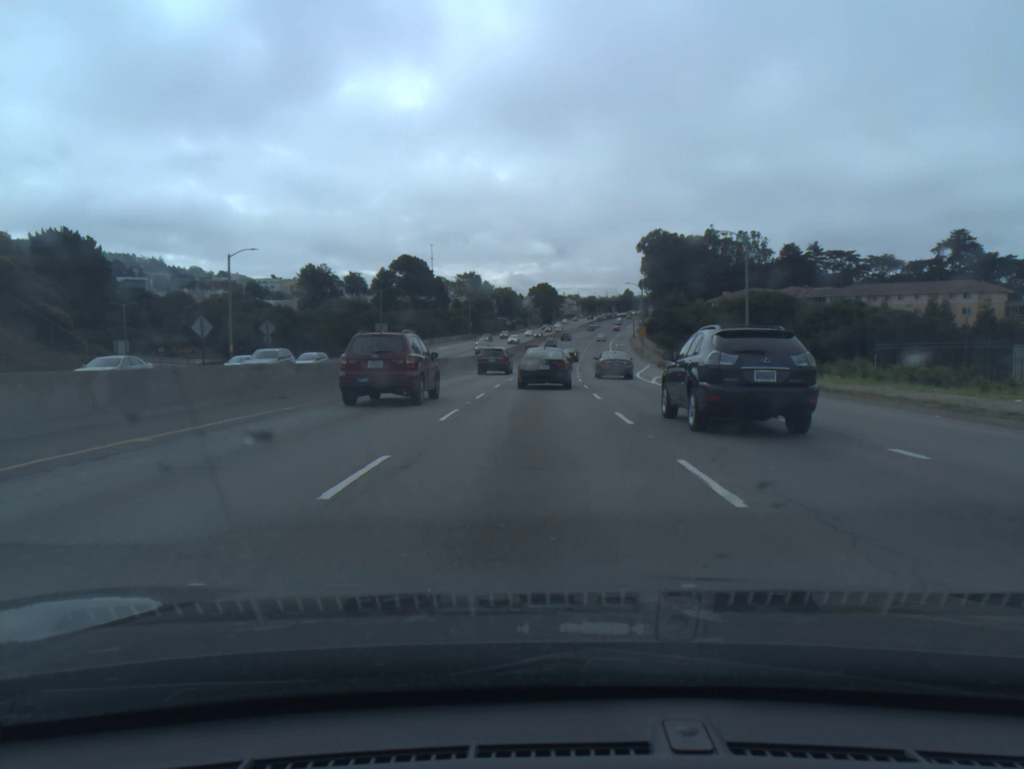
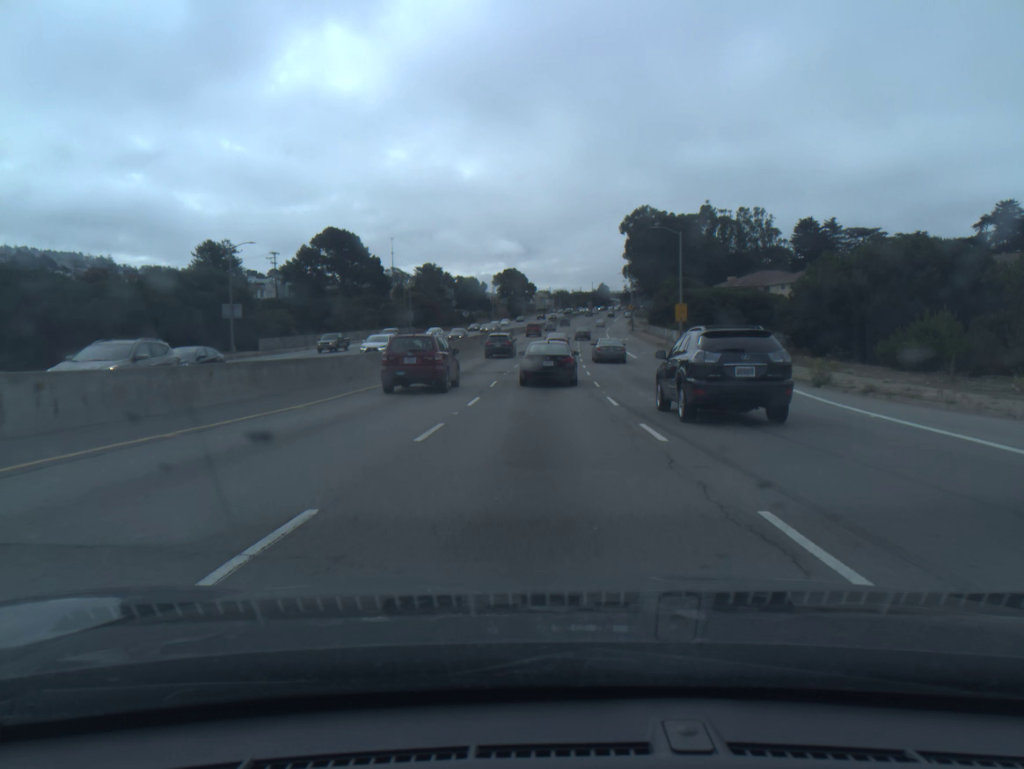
(+0.9, +47.5) m; +2°
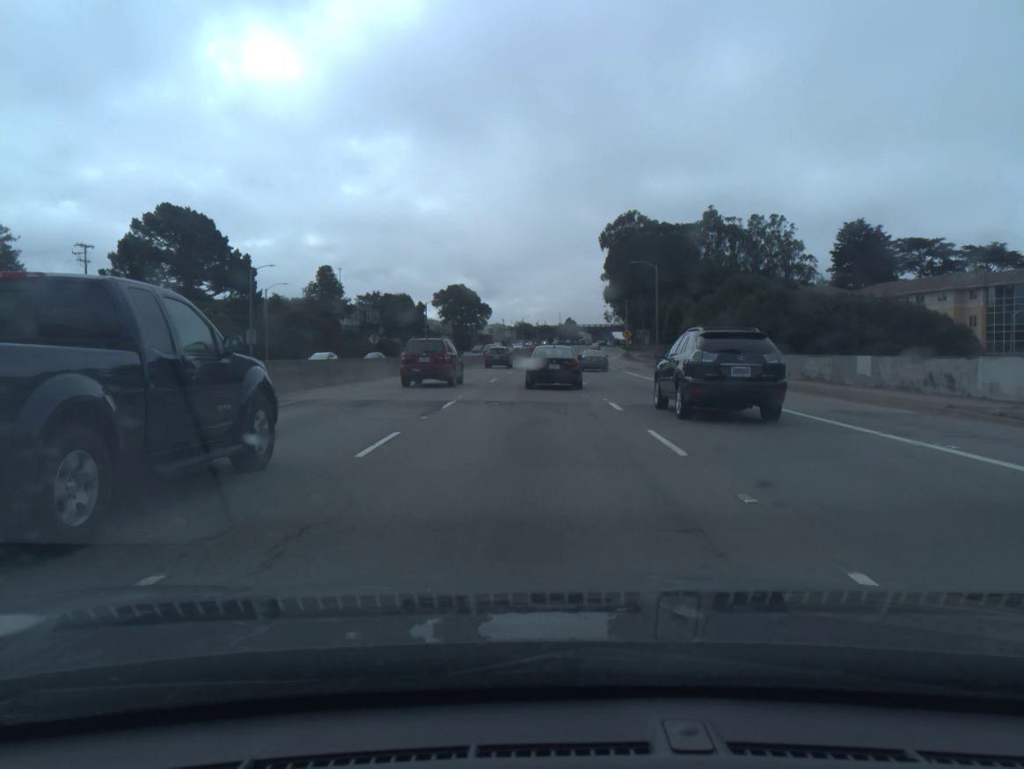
(+1.5, +60.5) m; +3°
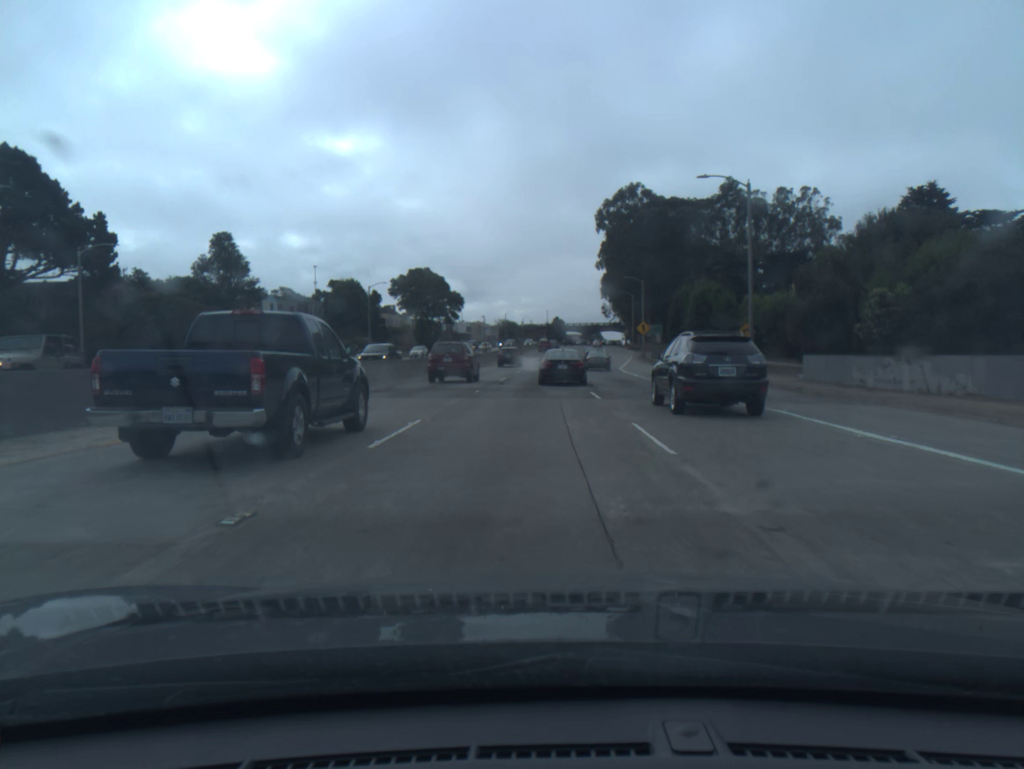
(+0.4, +35.4) m; +1°
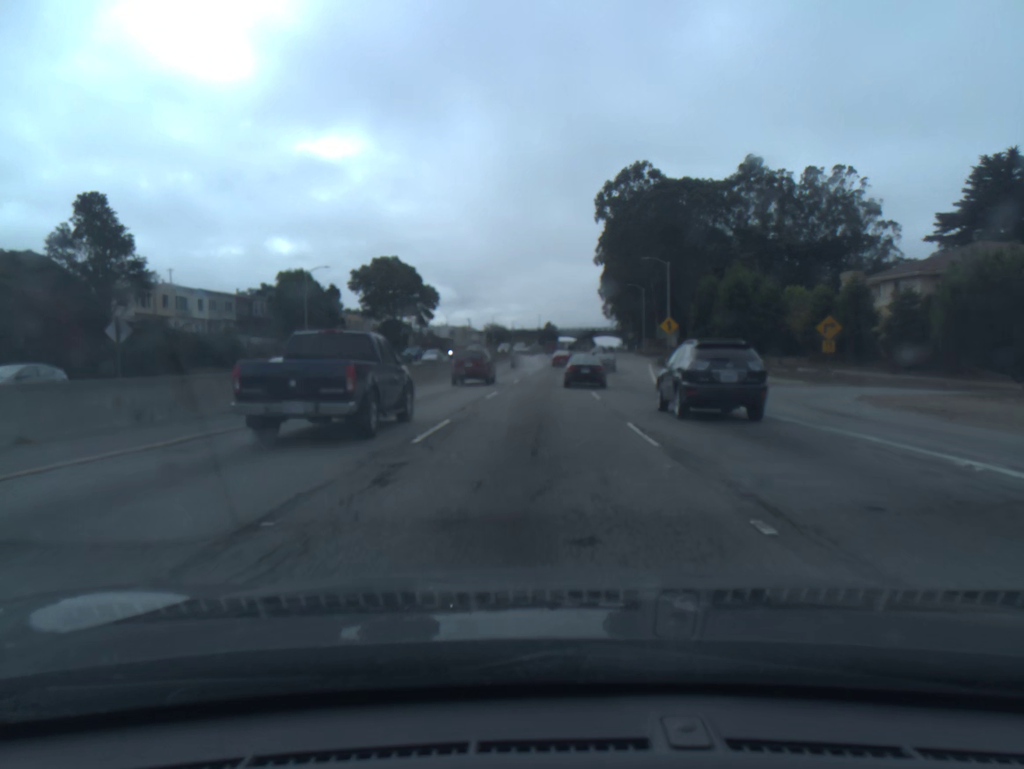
(+0.1, +23.6) m; +1°
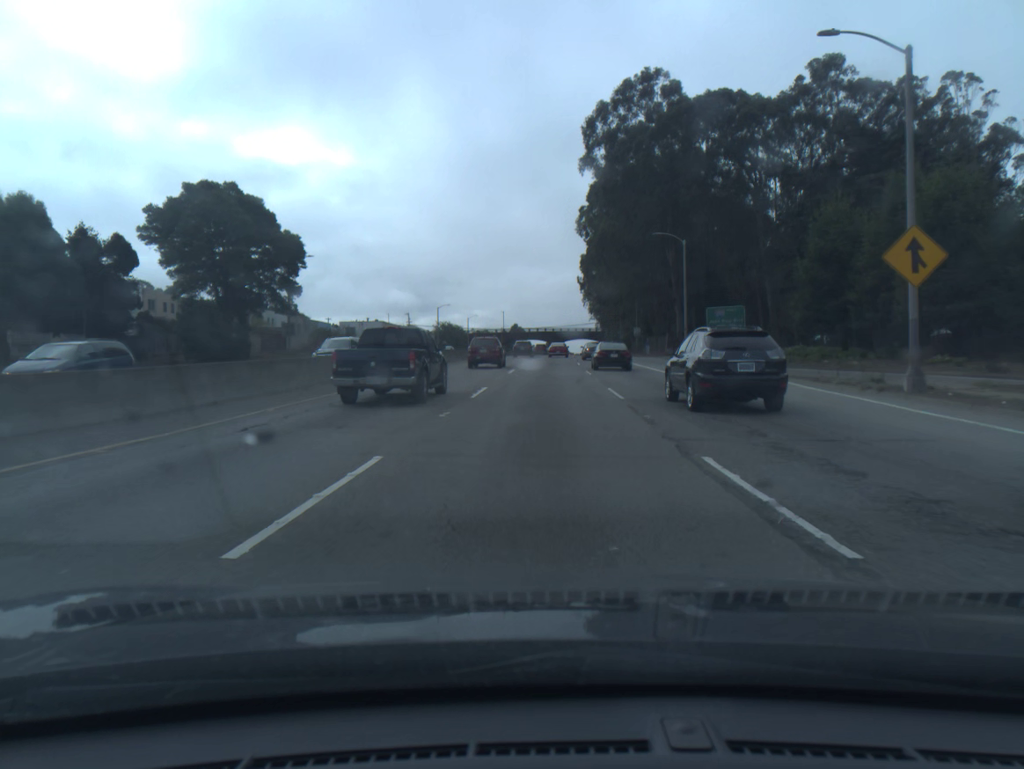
(+0.9, +49.4) m; +2°
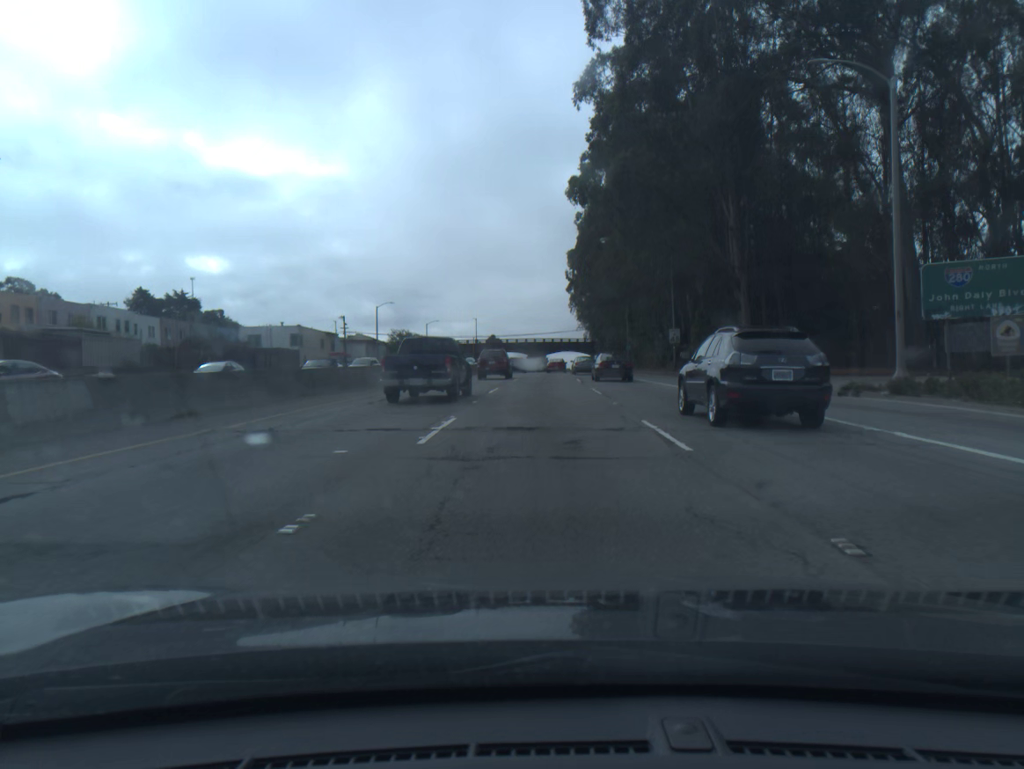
(+0.5, +38.6) m; +1°
